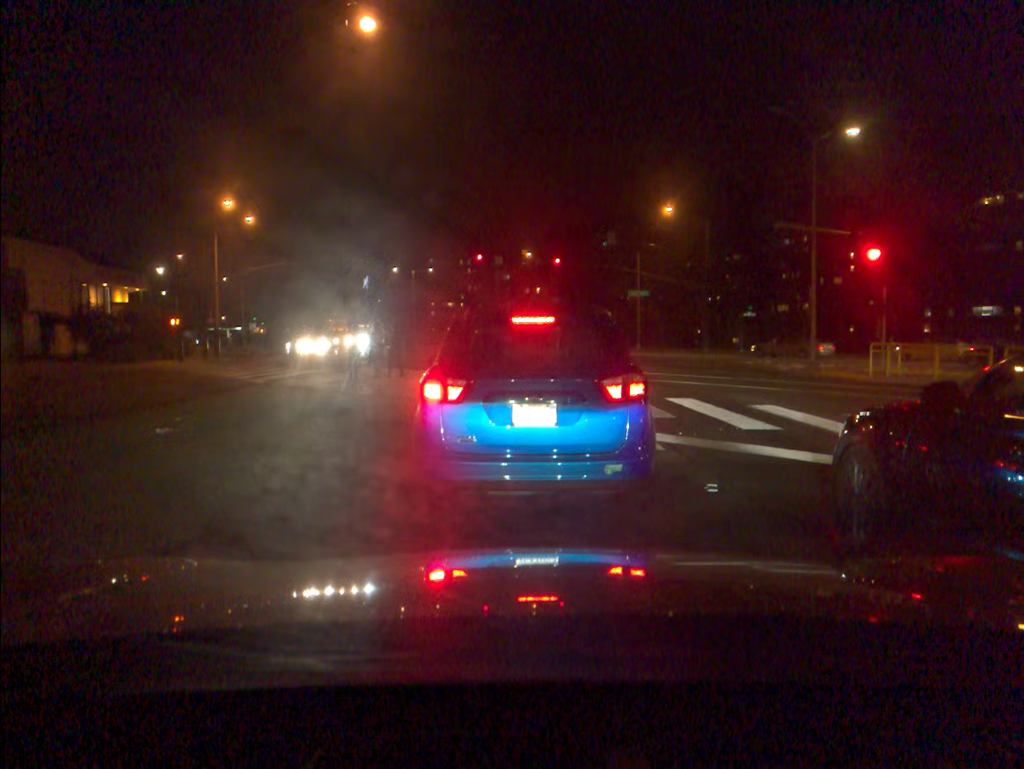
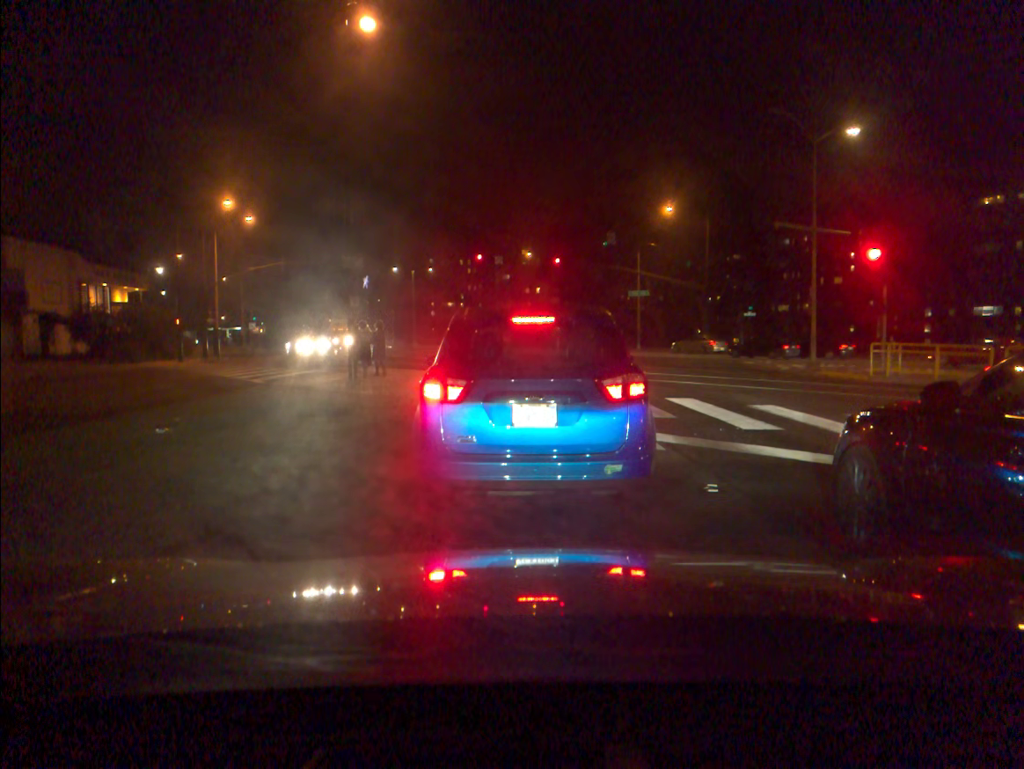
(0.0, 0.0) m; 0°
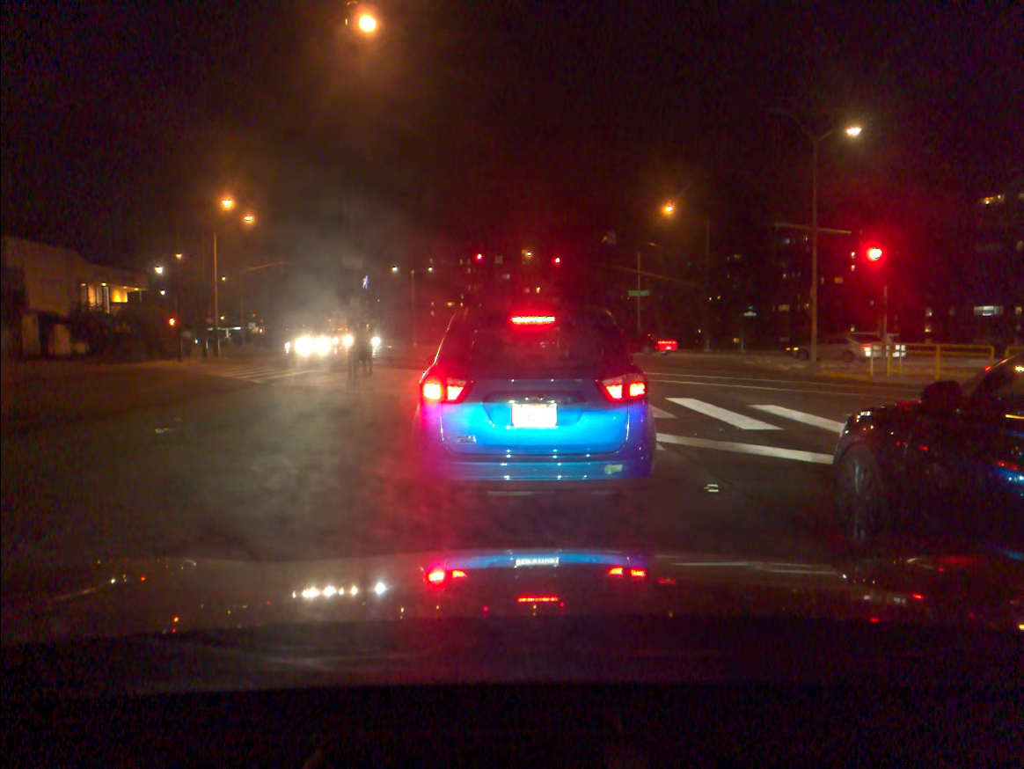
(0.0, 0.0) m; 0°
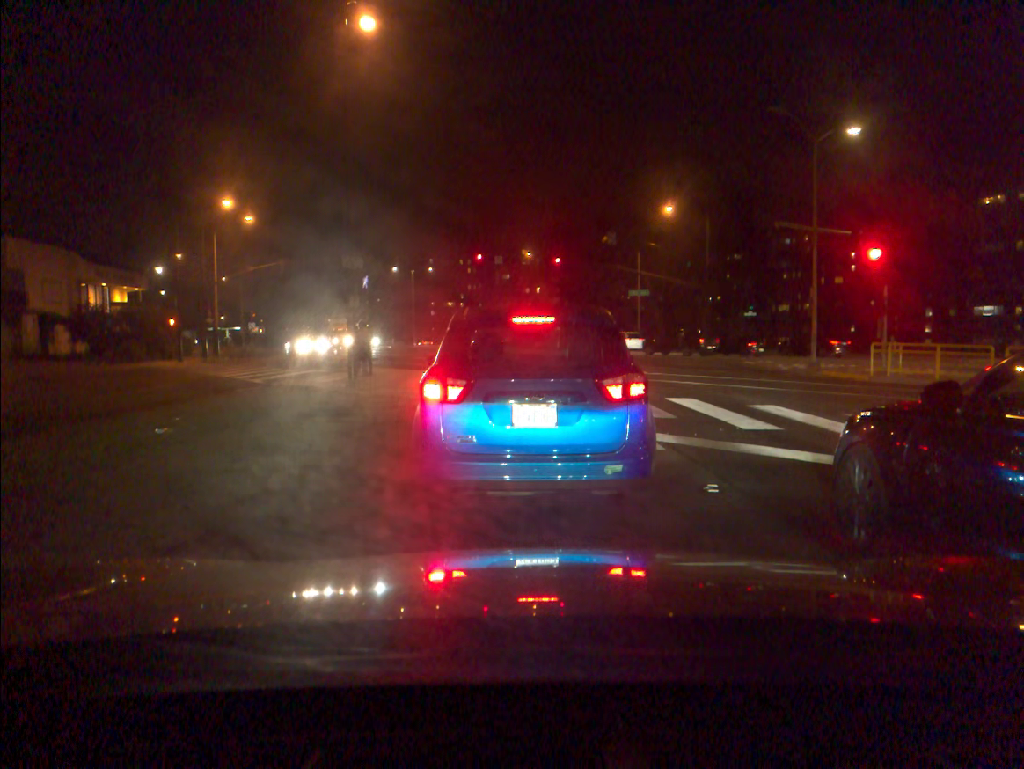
(0.0, 0.0) m; 0°
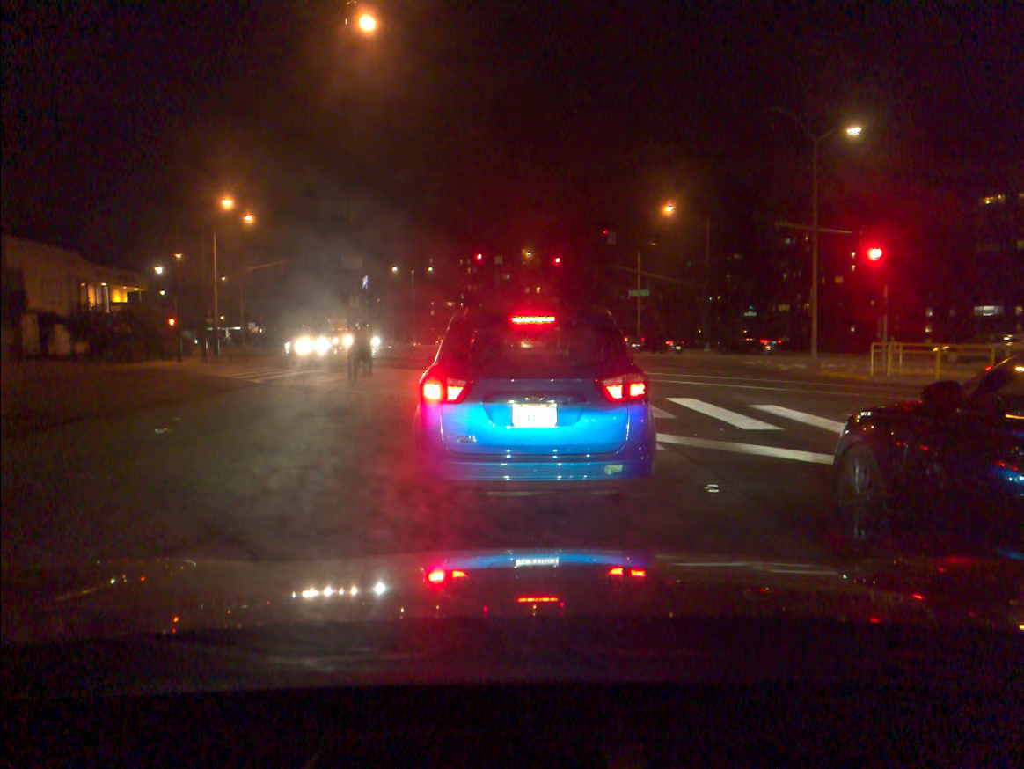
(0.0, 0.0) m; 0°
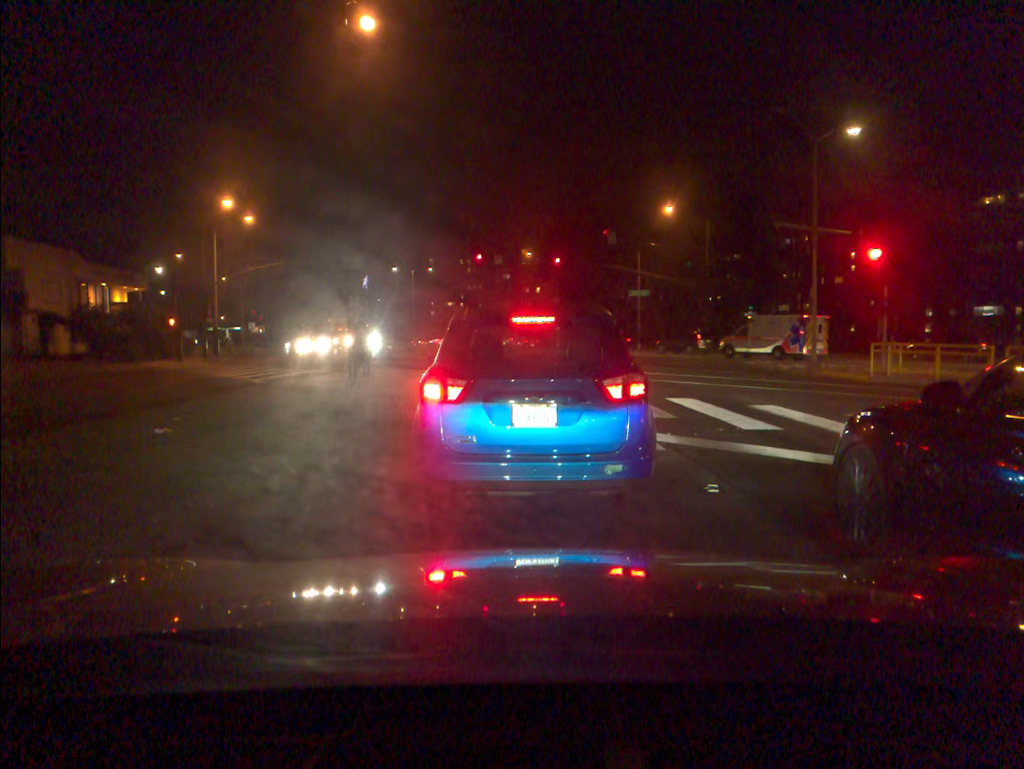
(0.0, 0.0) m; 0°
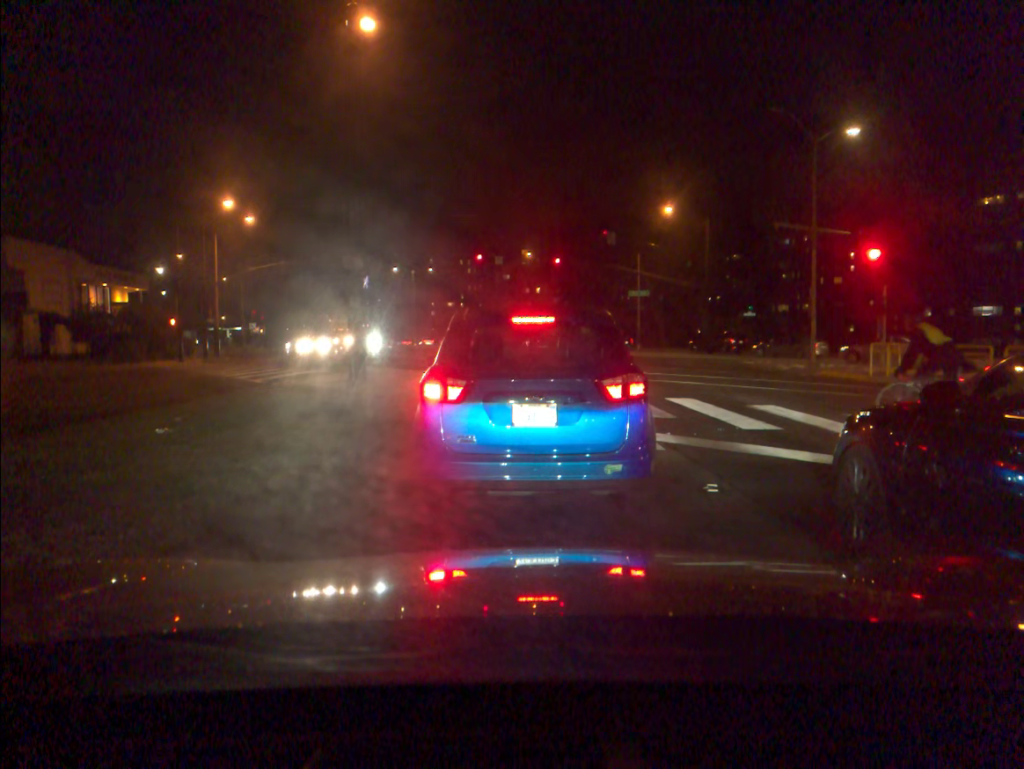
(0.0, 0.0) m; 0°
